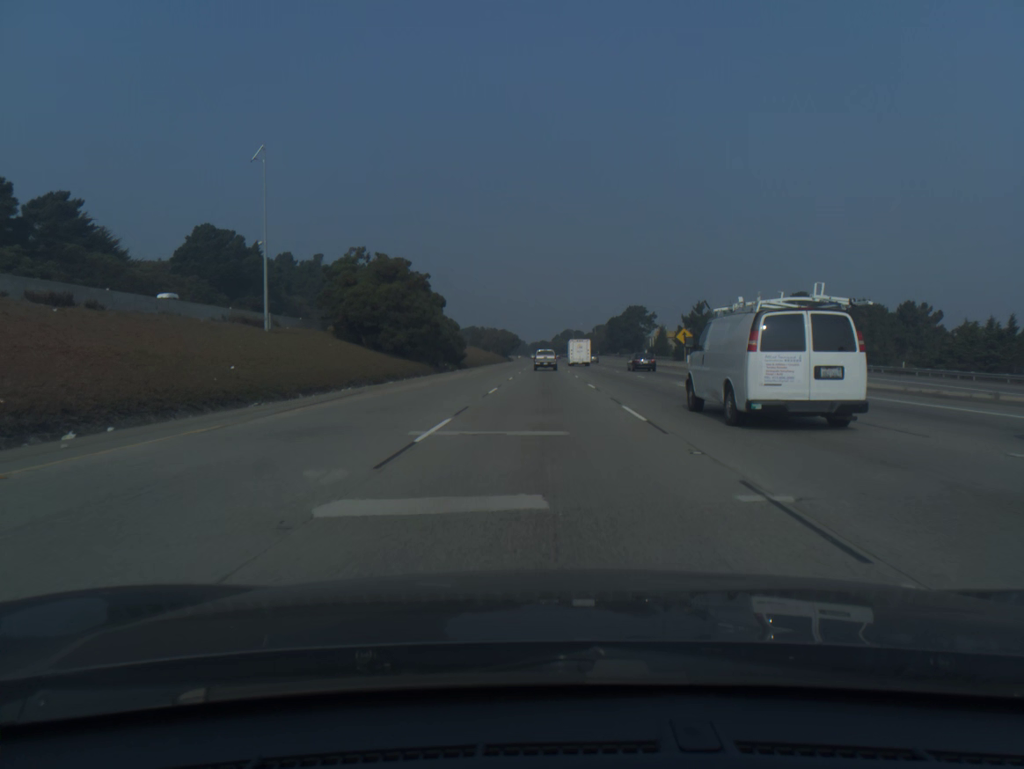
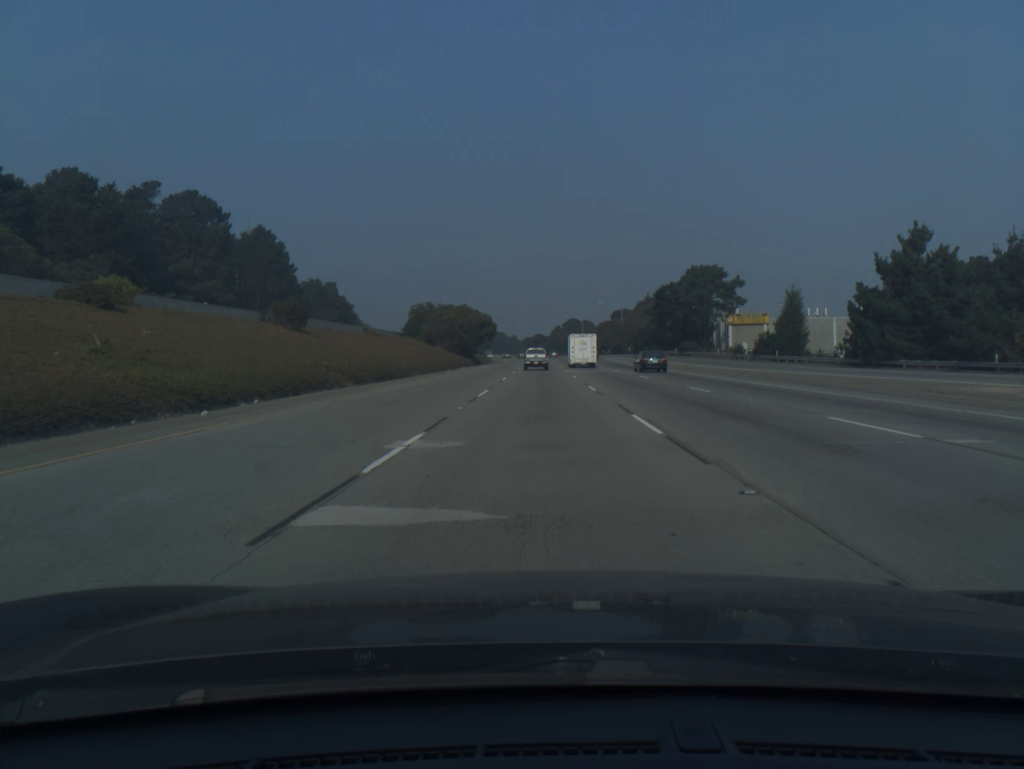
(+0.5, +90.5) m; 0°
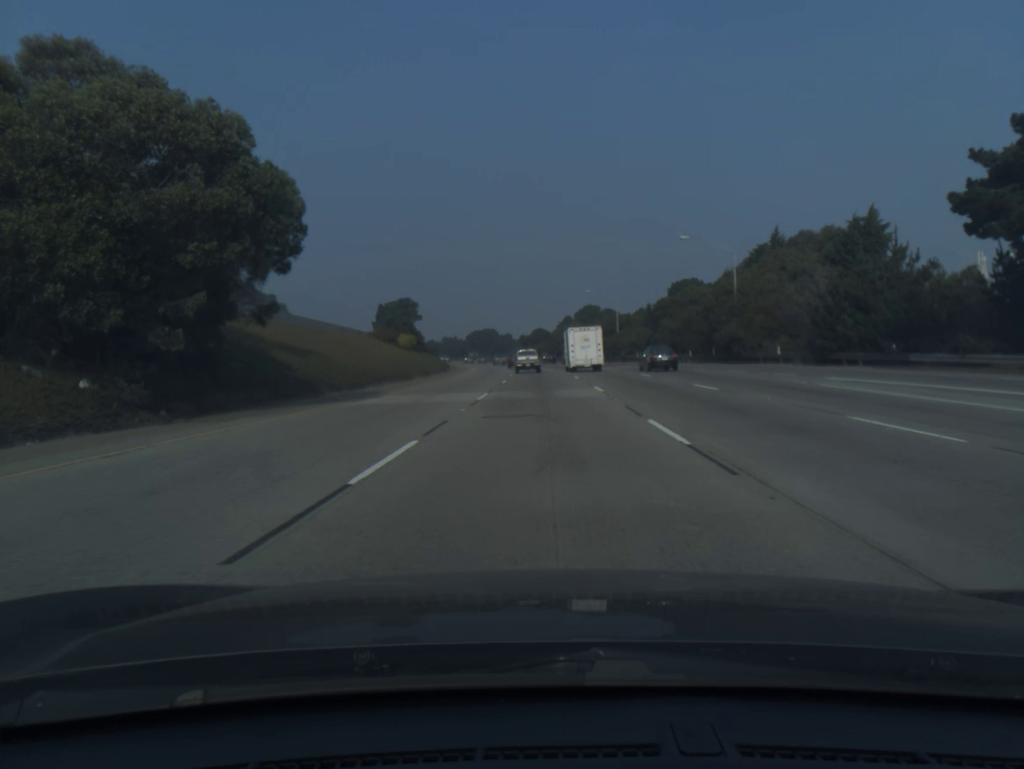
(-0.3, +88.9) m; 0°
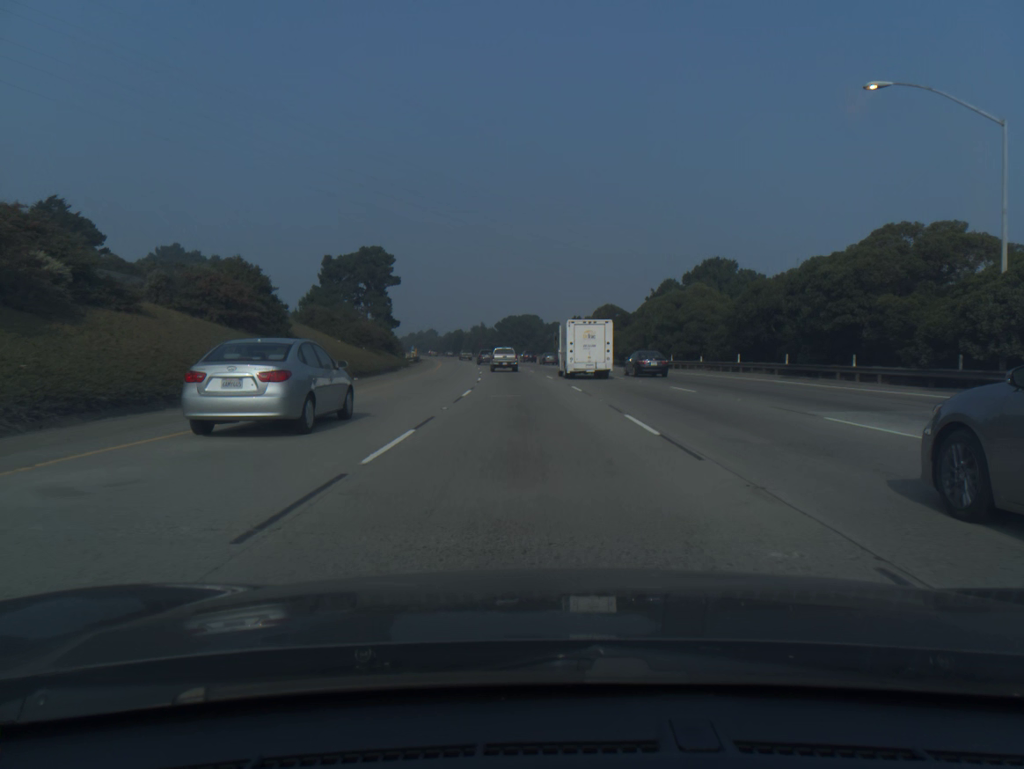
(-1.8, +86.7) m; -4°
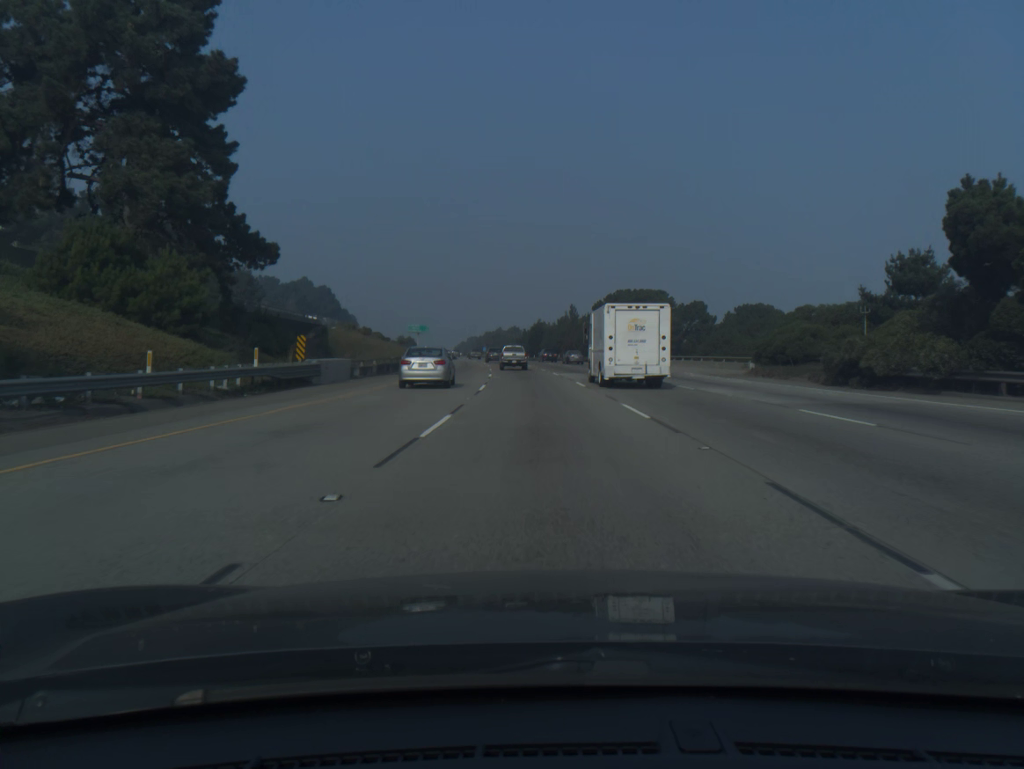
(-5.2, +84.7) m; -7°
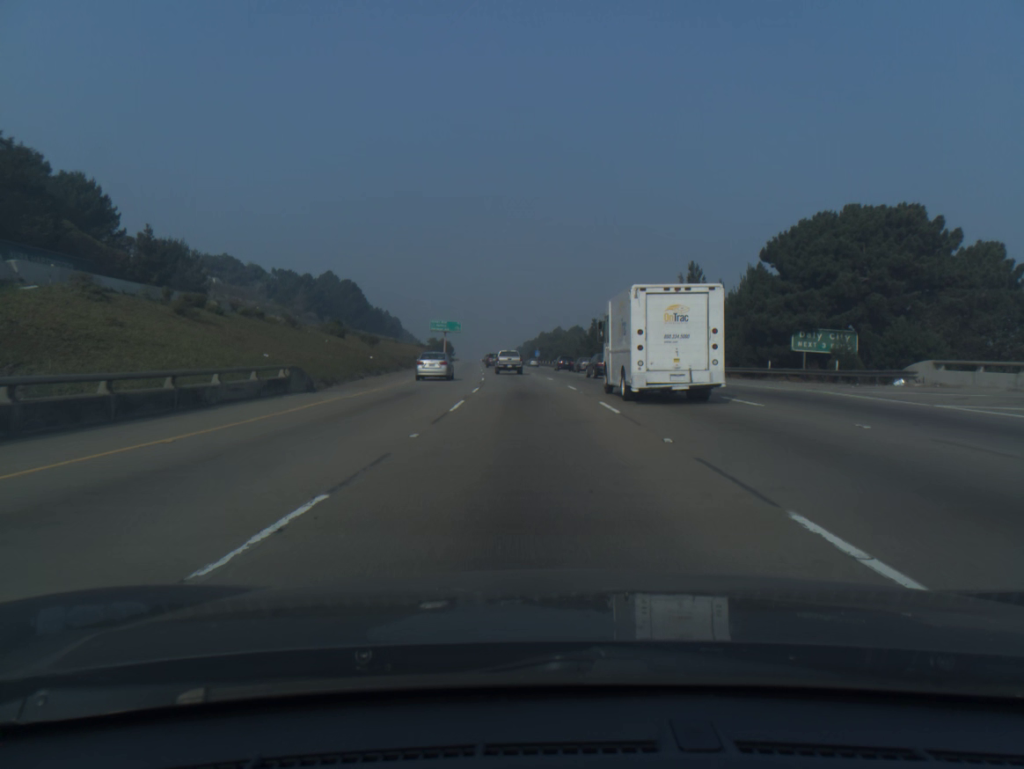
(-2.5, +66.6) m; -5°
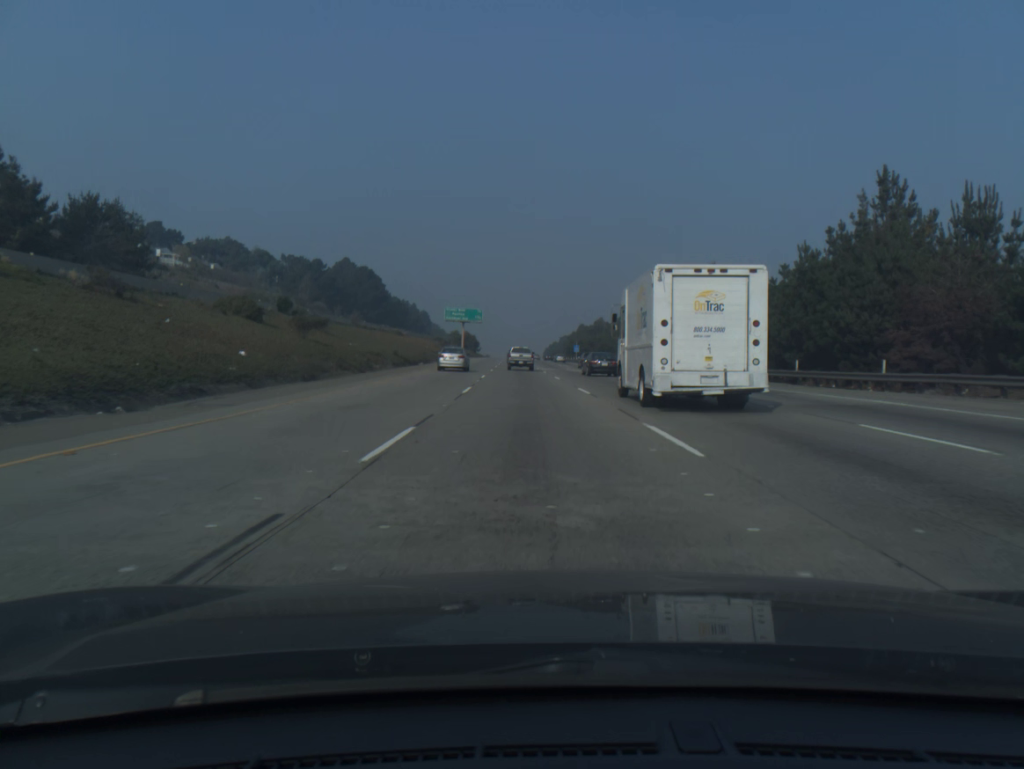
(-0.7, +33.1) m; -2°
